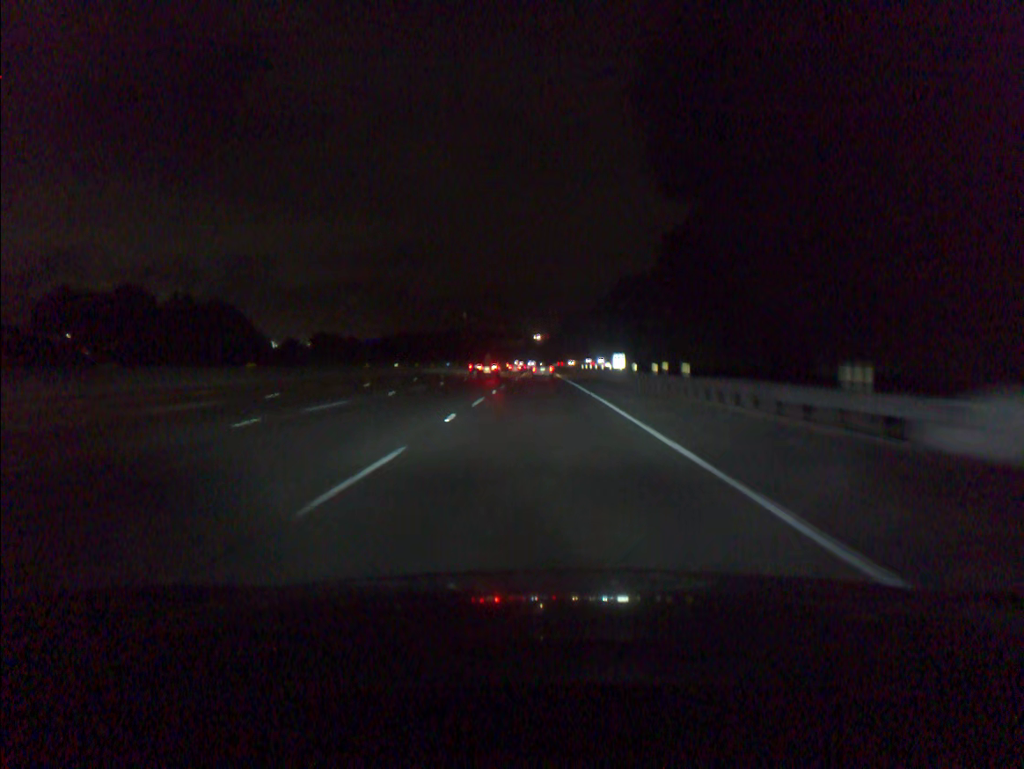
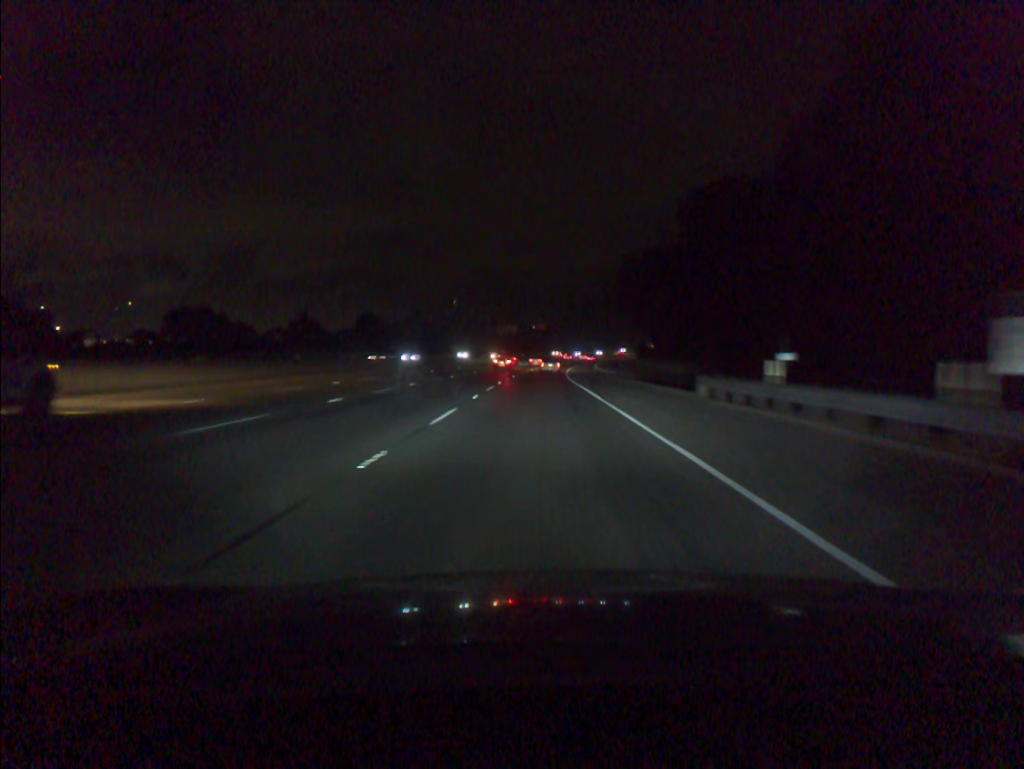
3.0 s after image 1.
(+0.1, +79.5) m; 0°
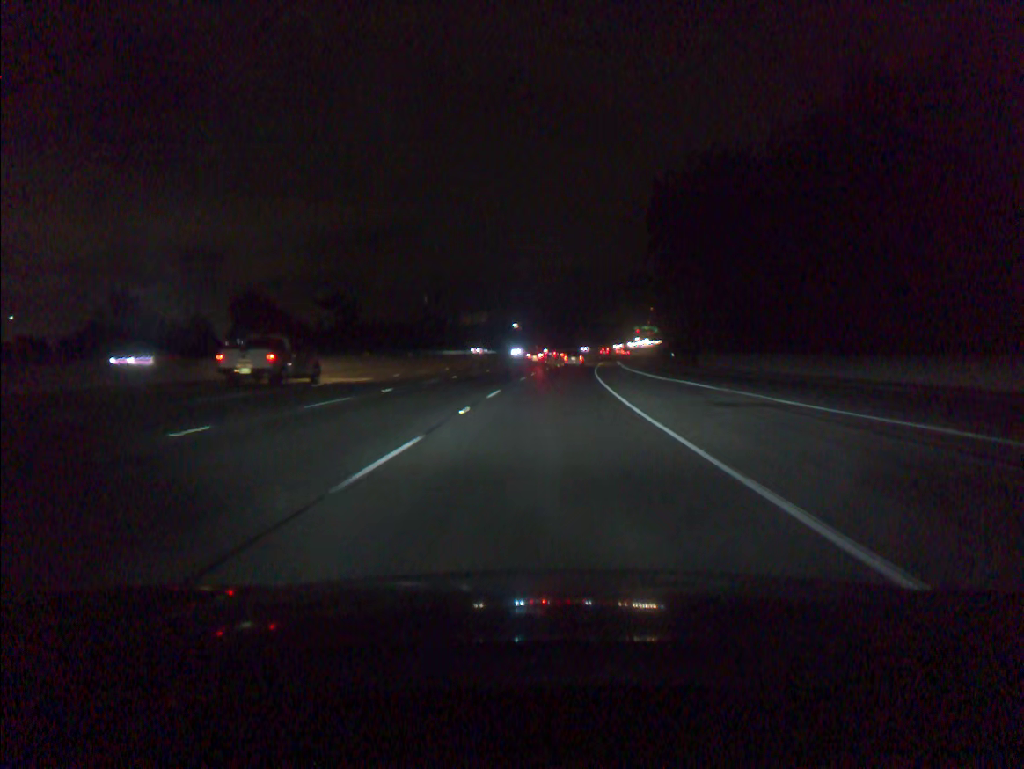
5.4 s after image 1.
(+0.4, +65.3) m; +1°
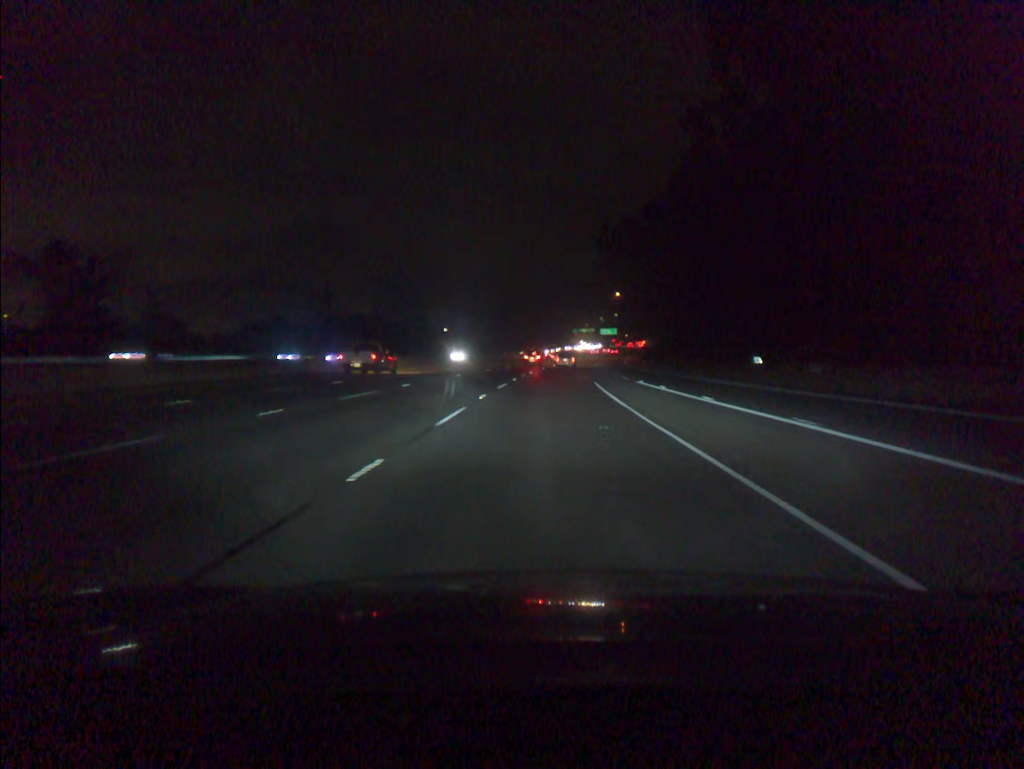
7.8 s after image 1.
(+2.9, +66.6) m; +5°
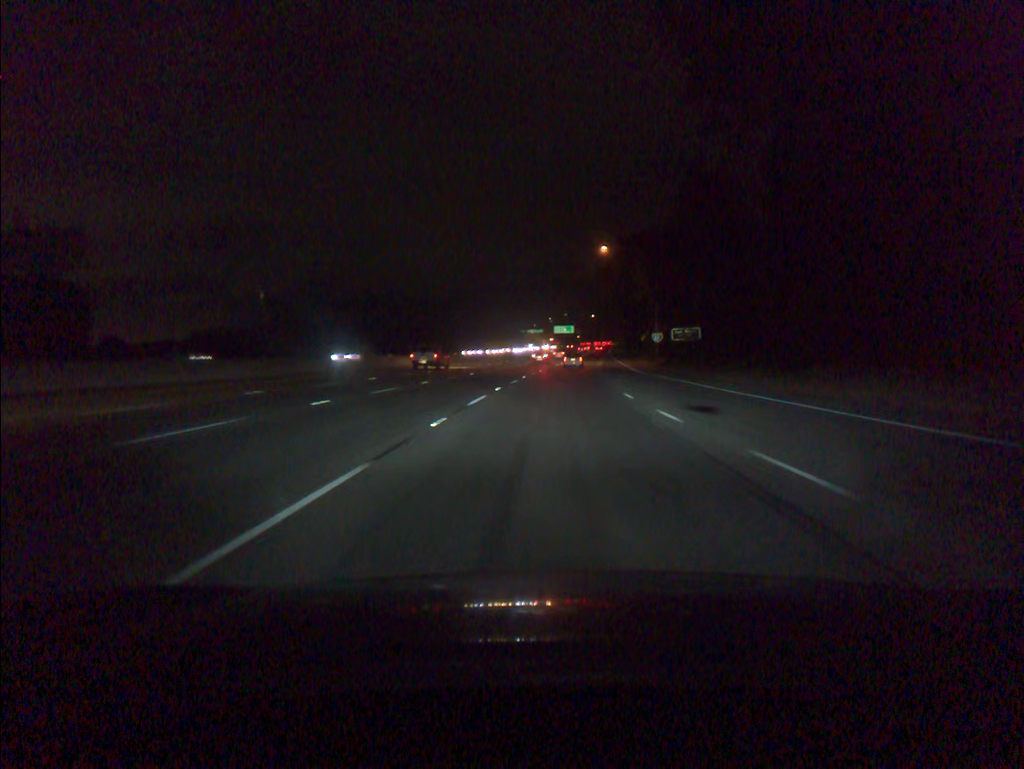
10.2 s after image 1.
(+2.3, +67.4) m; +4°
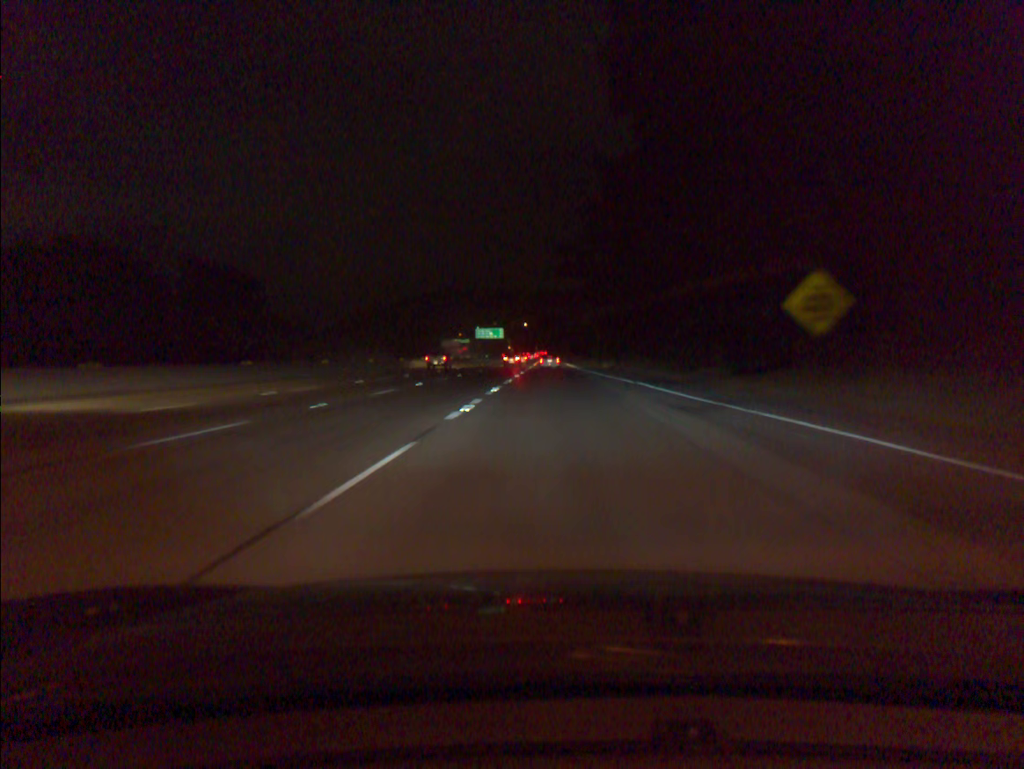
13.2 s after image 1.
(+4.1, +85.0) m; +5°
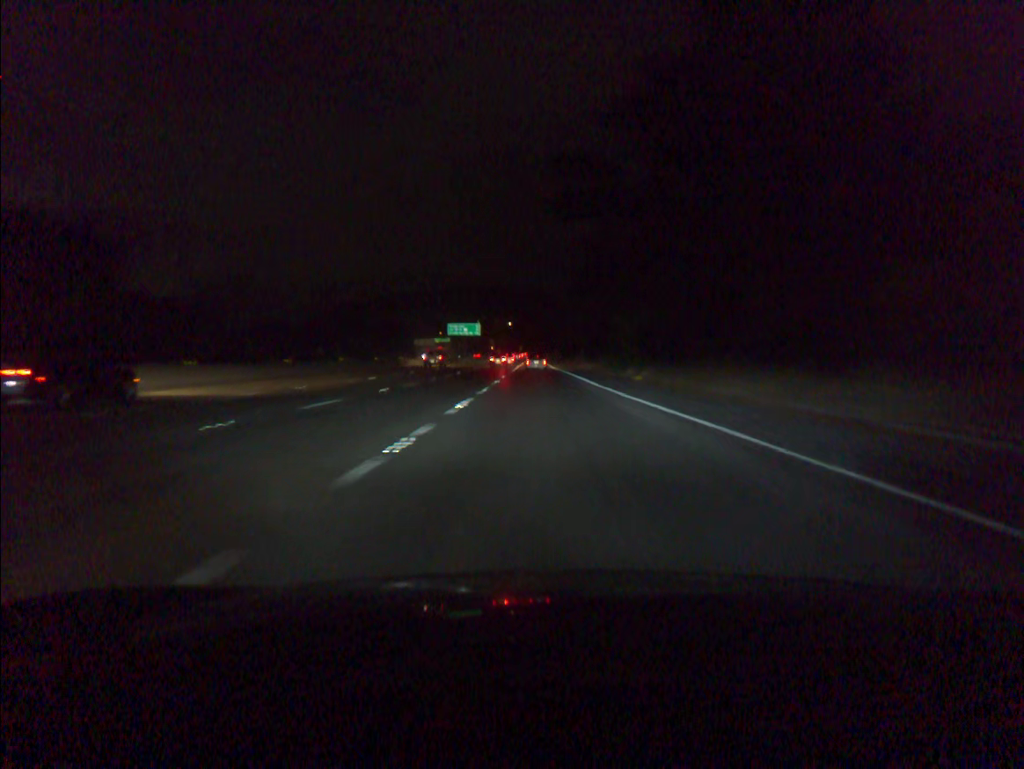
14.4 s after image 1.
(+0.4, +34.1) m; +1°
